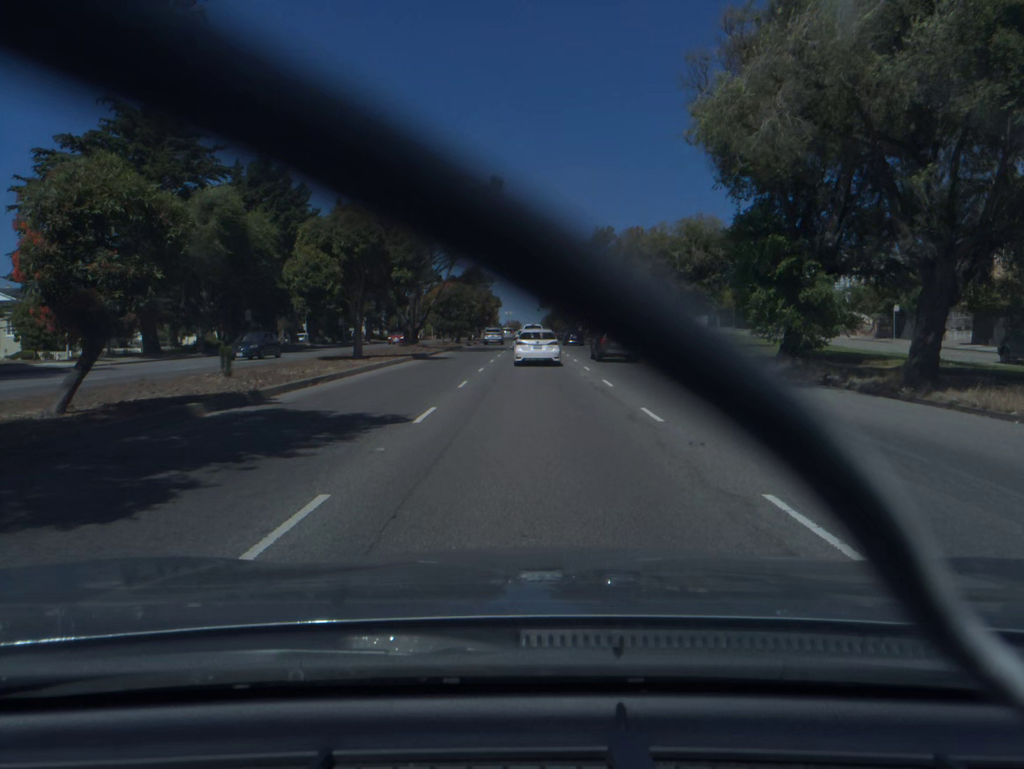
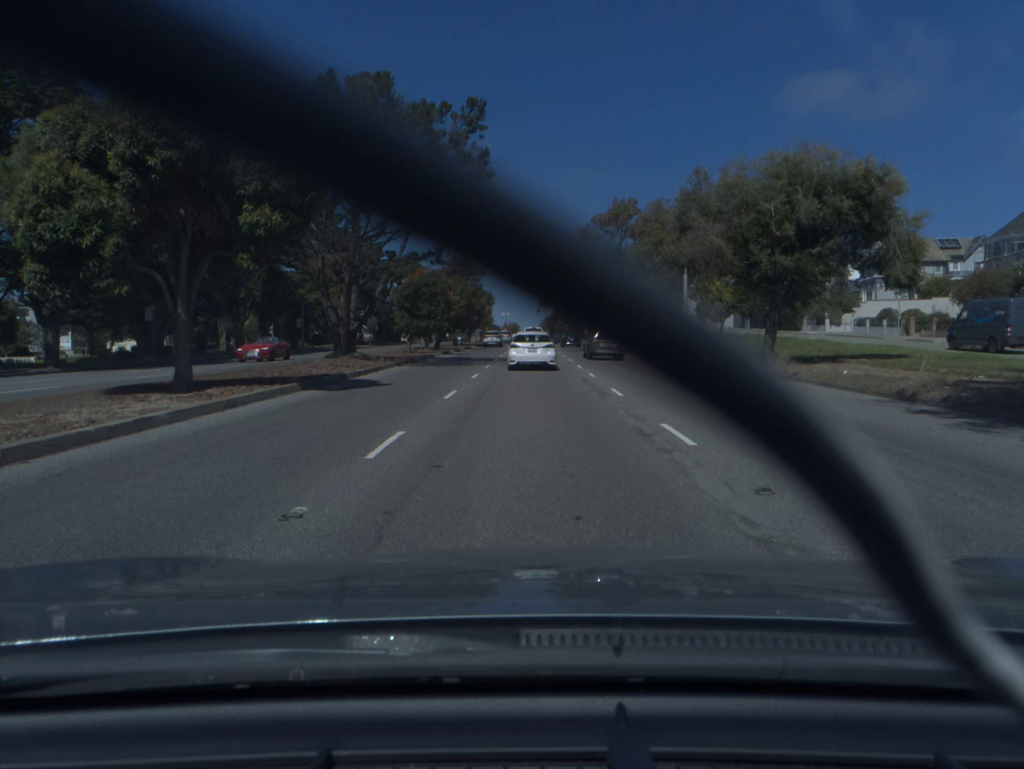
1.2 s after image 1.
(0.0, +17.4) m; 0°
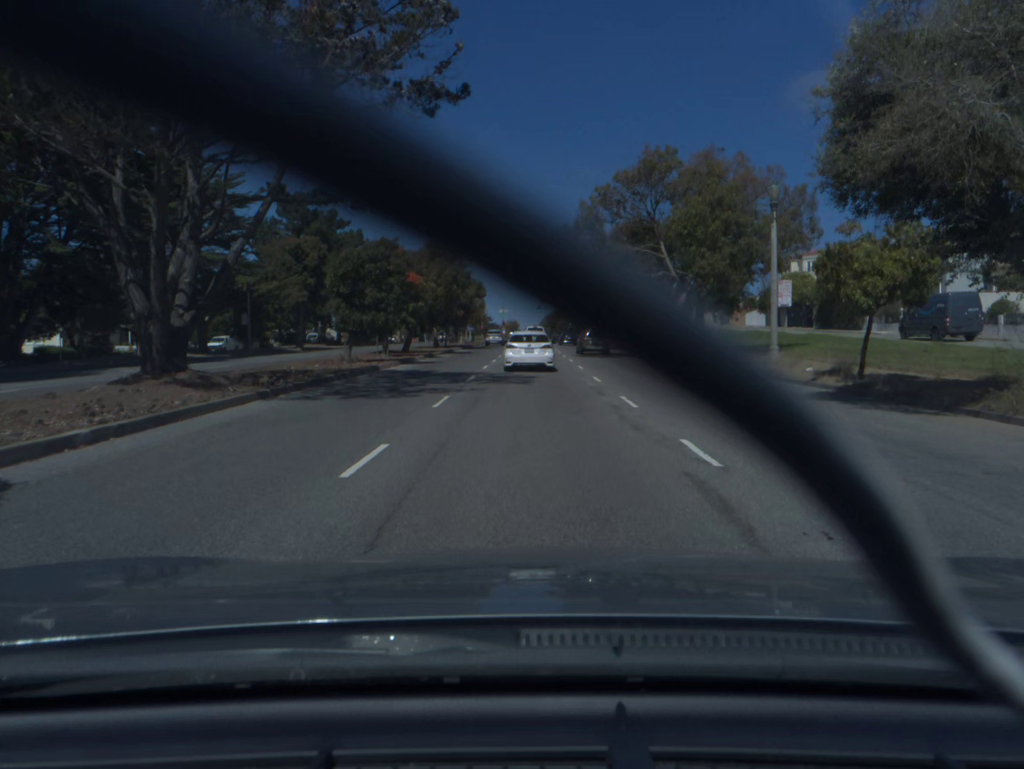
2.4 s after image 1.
(0.0, +16.1) m; 0°
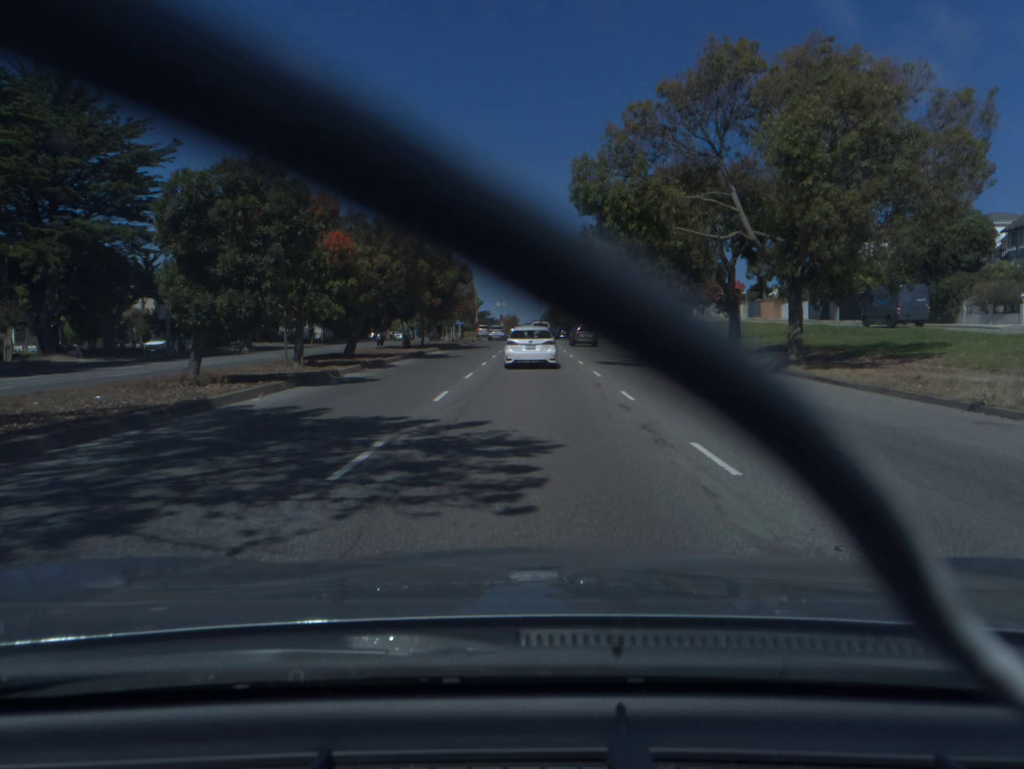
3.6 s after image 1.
(0.0, +14.8) m; 0°
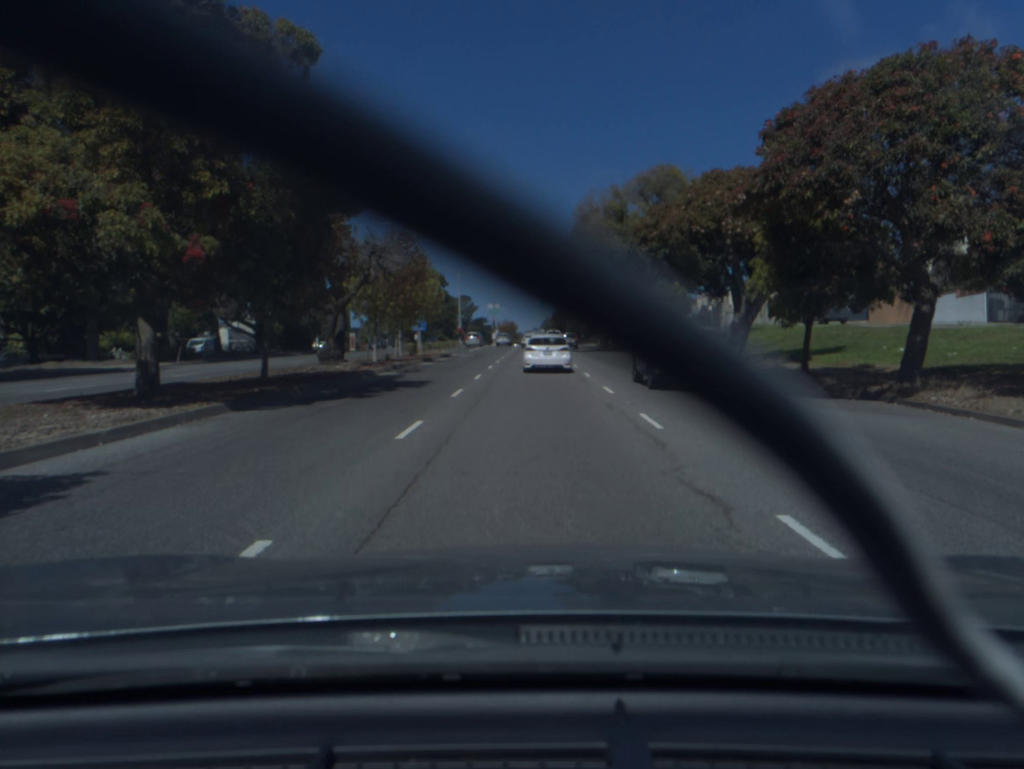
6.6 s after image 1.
(+0.1, +32.7) m; 0°
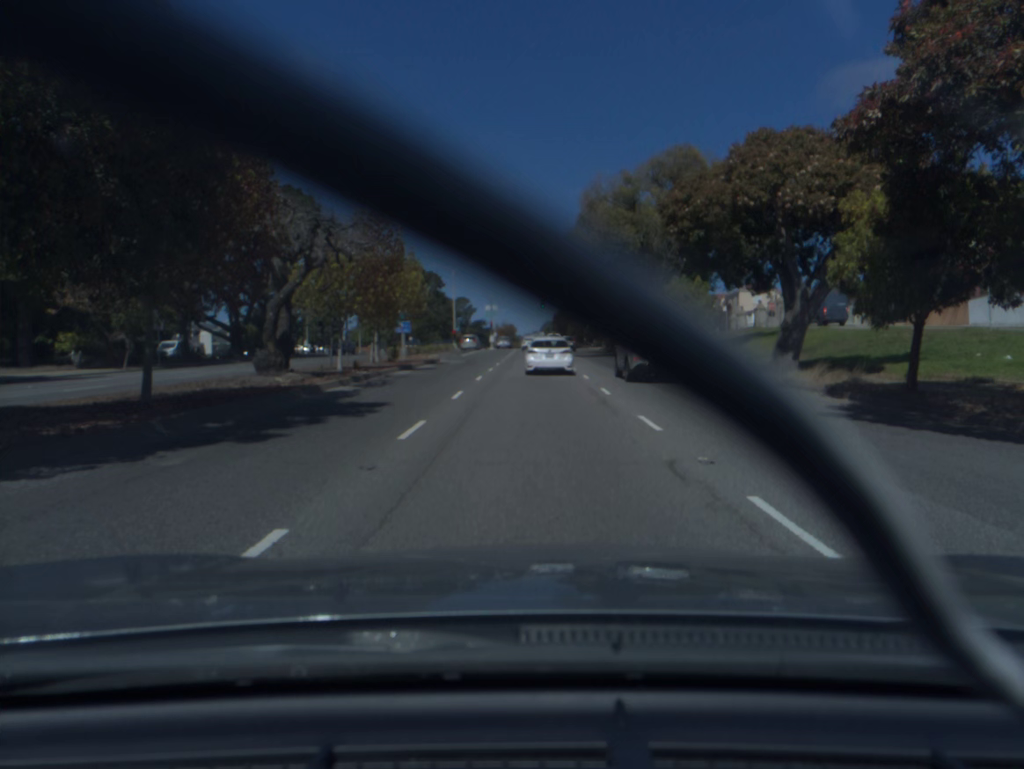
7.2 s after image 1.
(0.0, +6.8) m; 0°
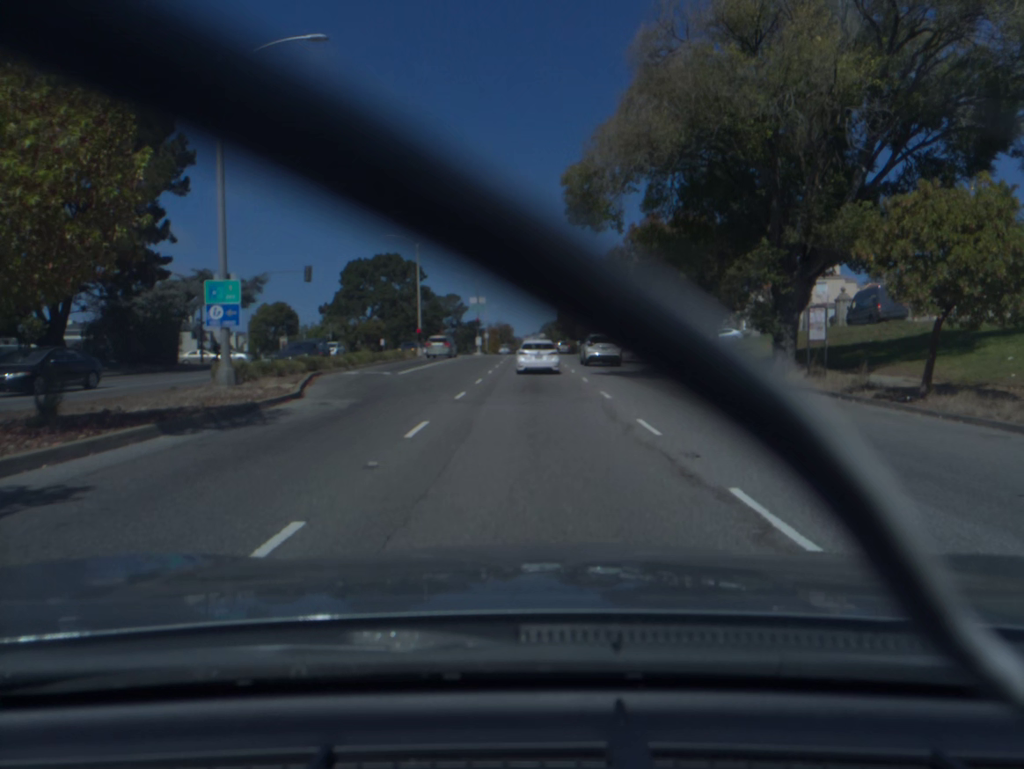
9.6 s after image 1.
(0.0, +28.4) m; 0°
